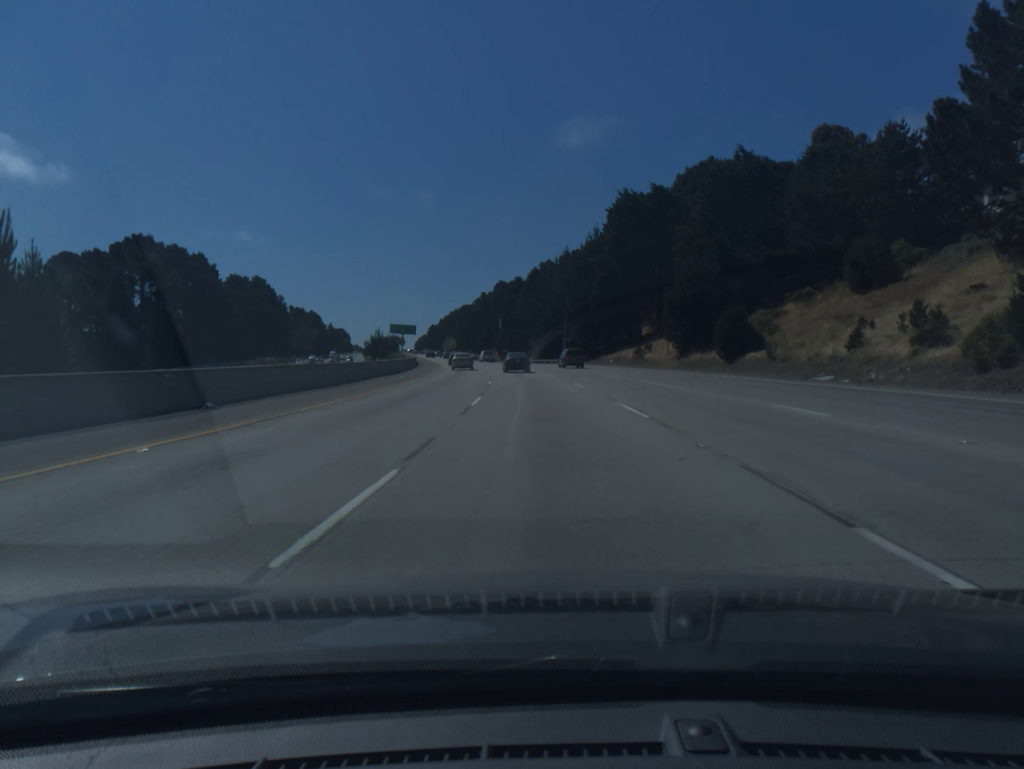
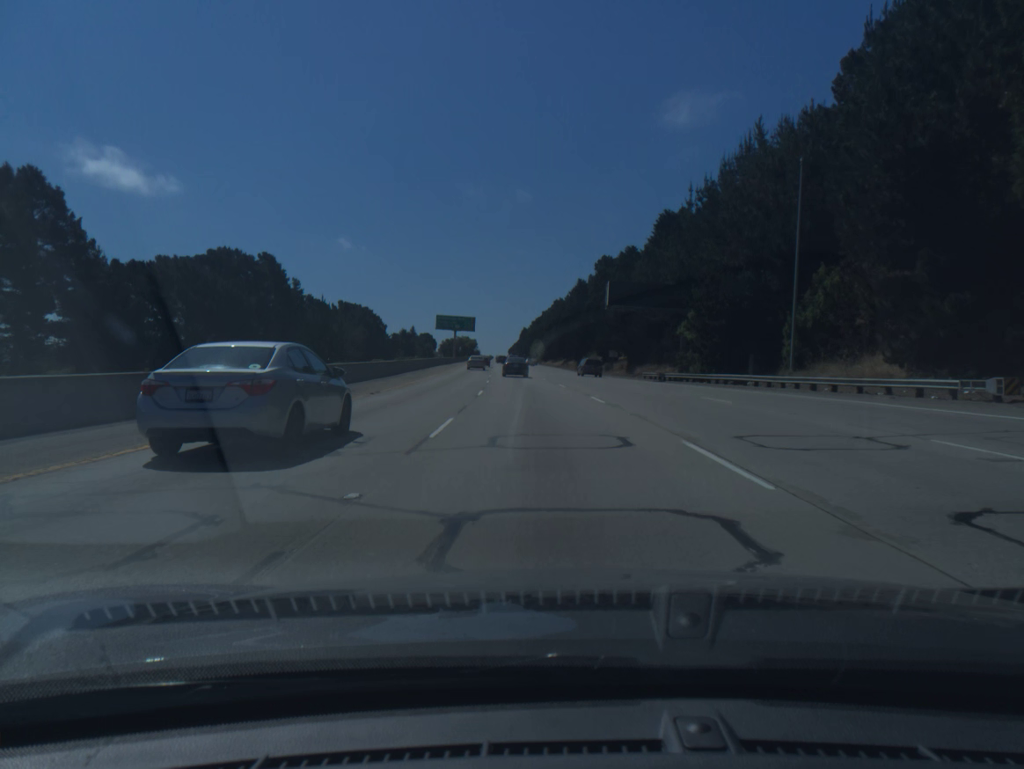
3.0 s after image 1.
(-4.9, +80.3) m; -7°
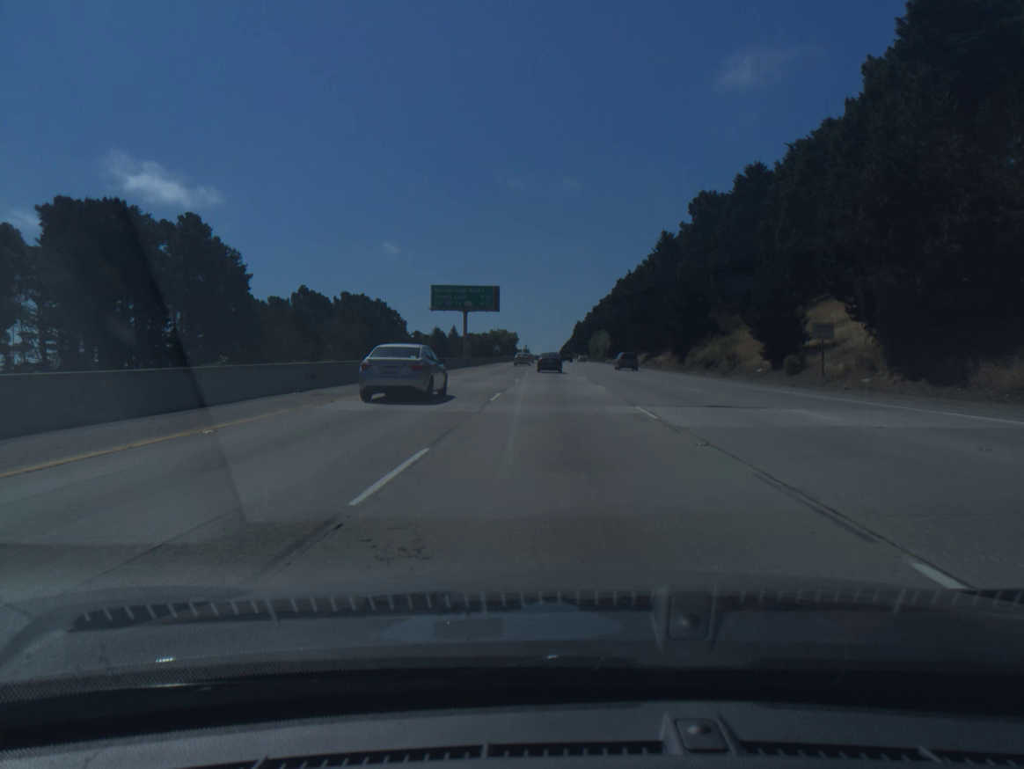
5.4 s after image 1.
(-2.8, +64.3) m; -4°
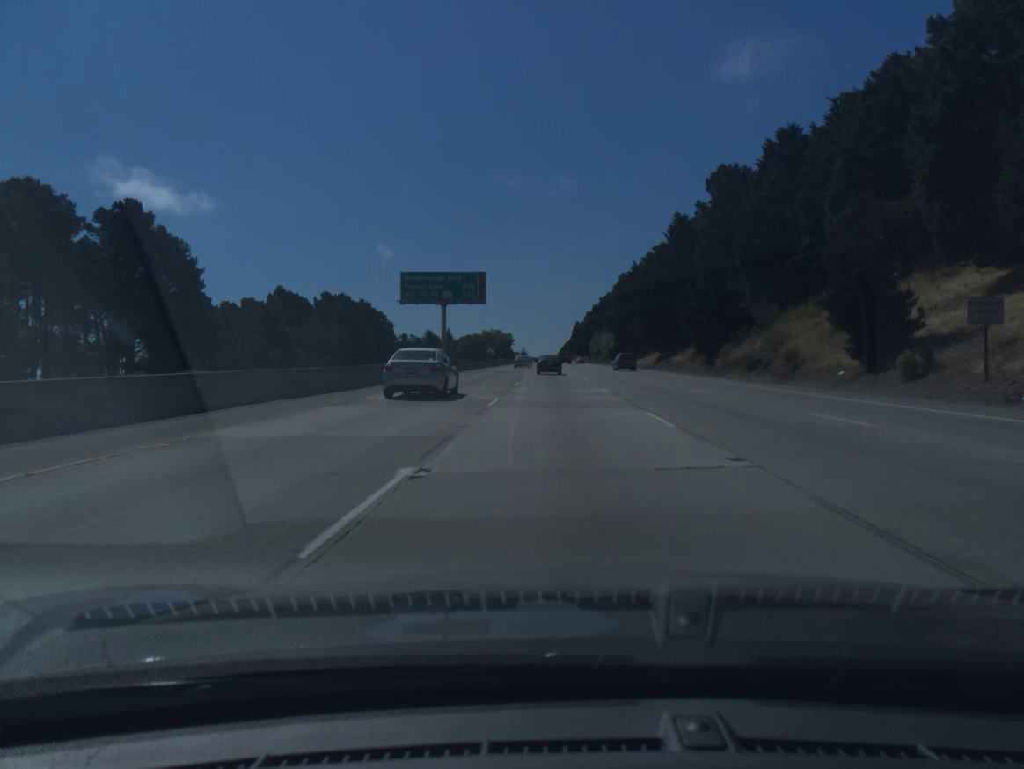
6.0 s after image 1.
(0.0, +16.1) m; 0°
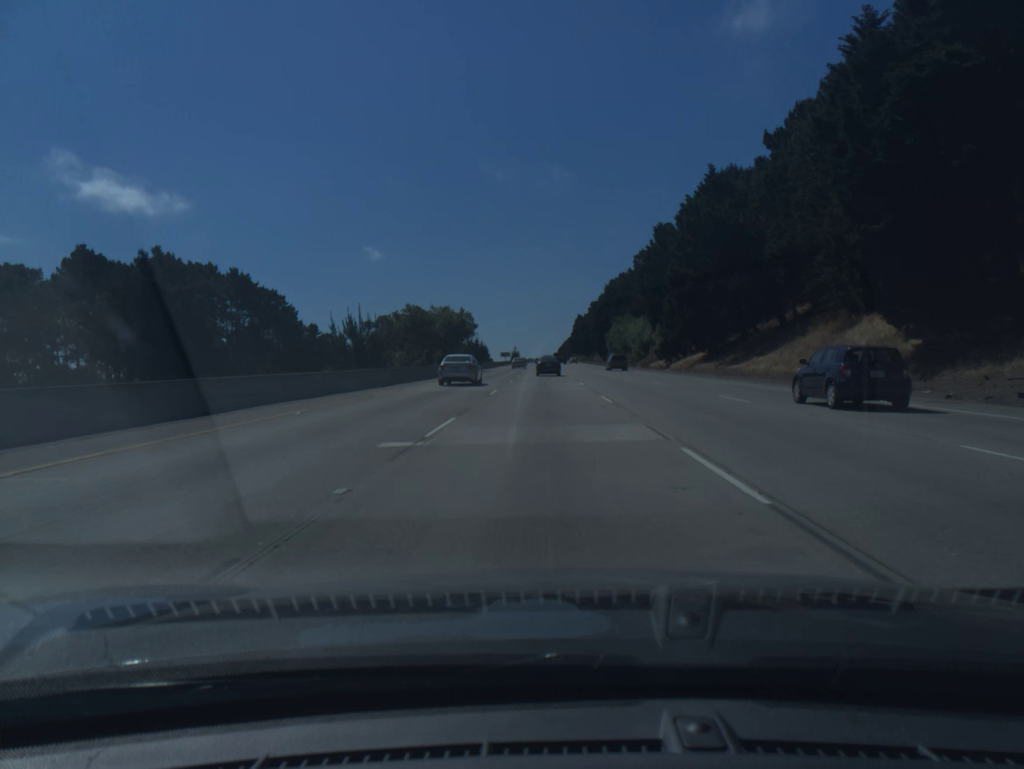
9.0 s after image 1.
(+0.7, +80.7) m; 0°
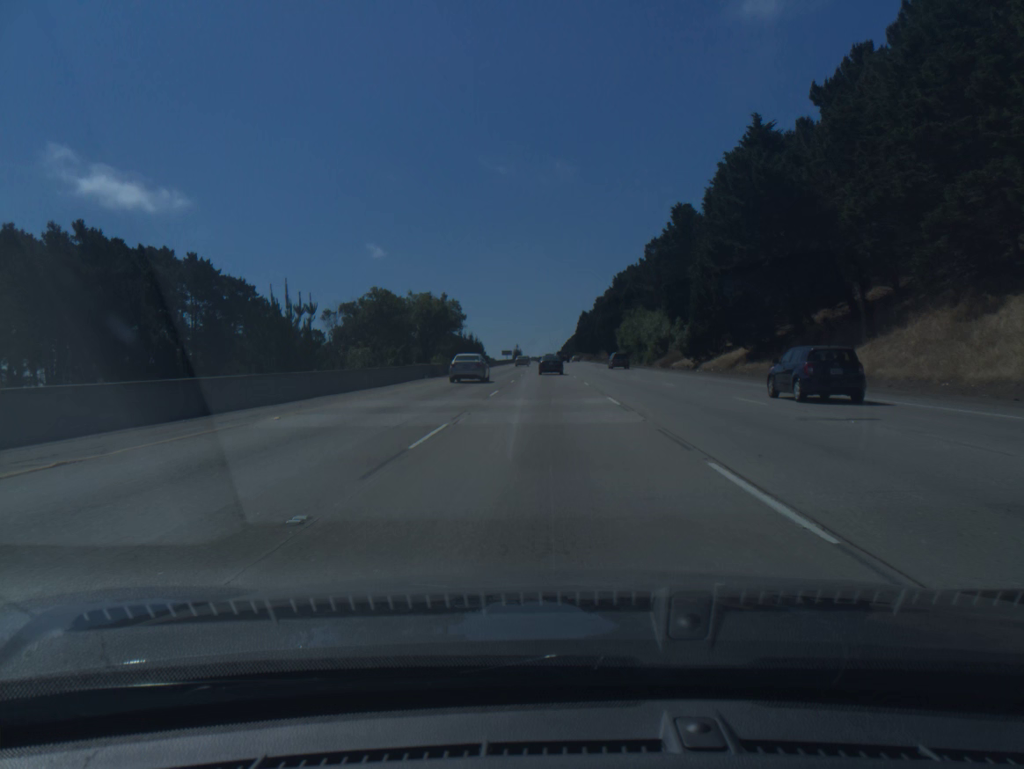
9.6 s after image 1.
(0.0, +16.1) m; 0°
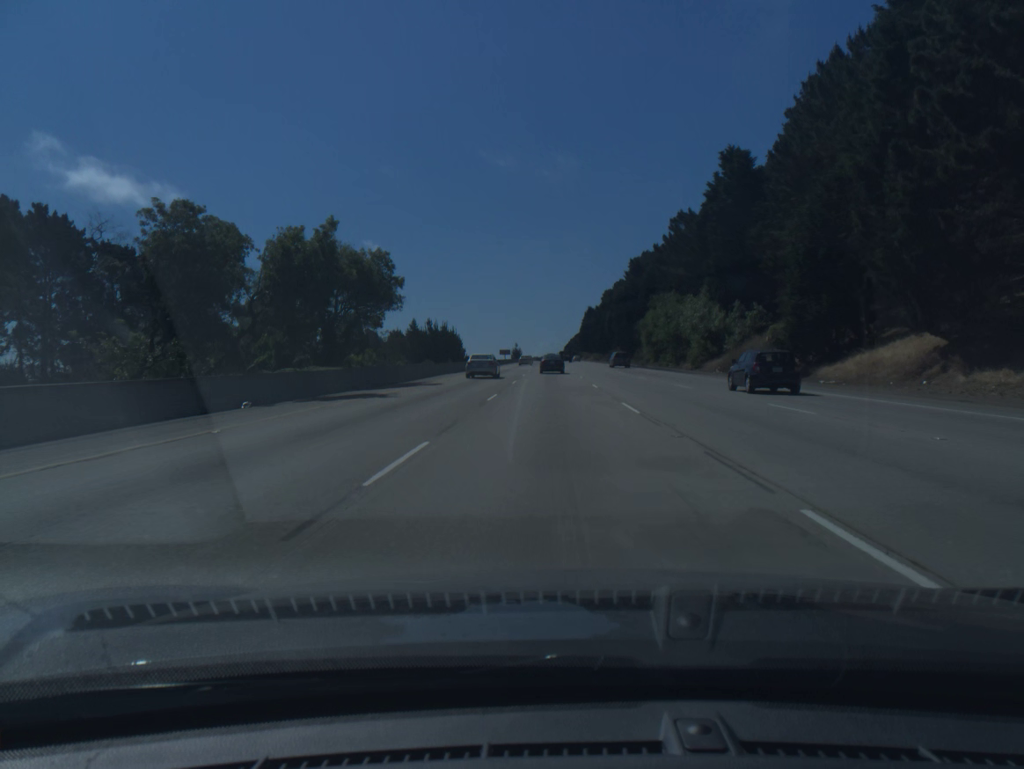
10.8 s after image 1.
(-0.1, +32.2) m; 0°
